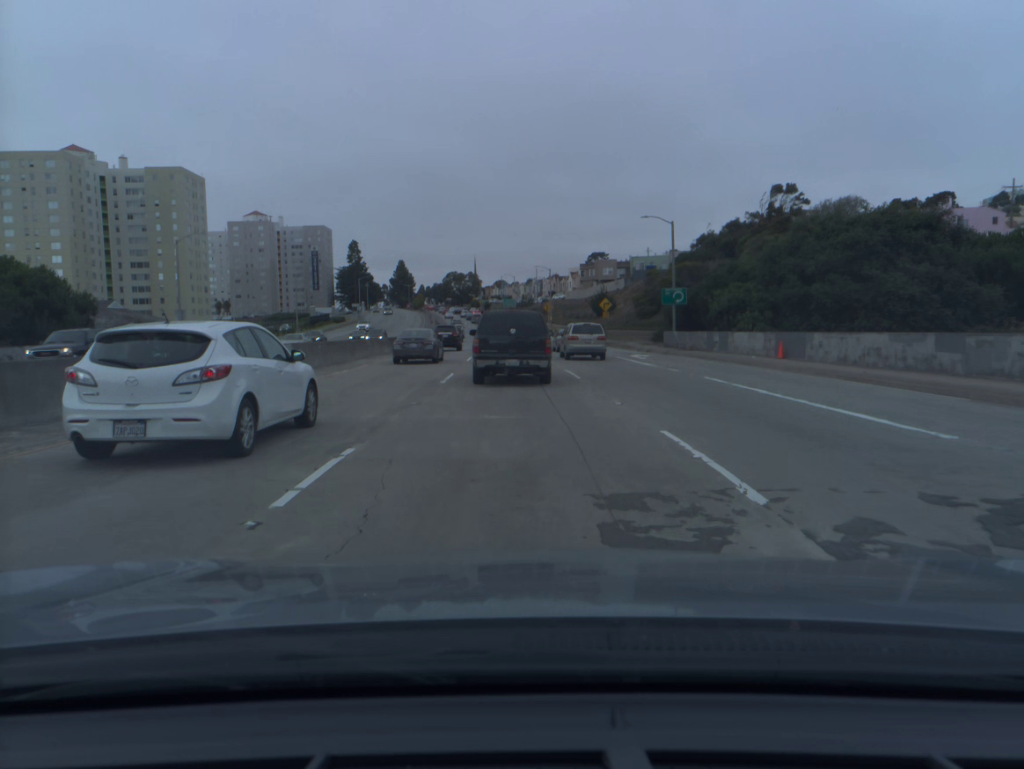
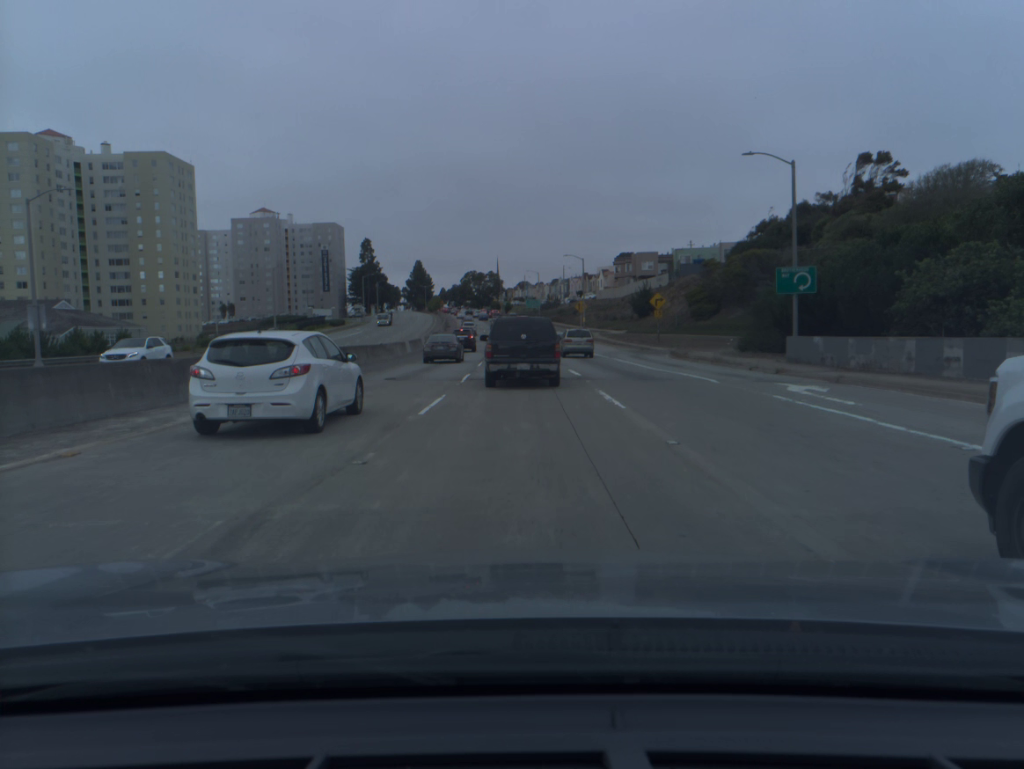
(-0.3, +21.7) m; -1°
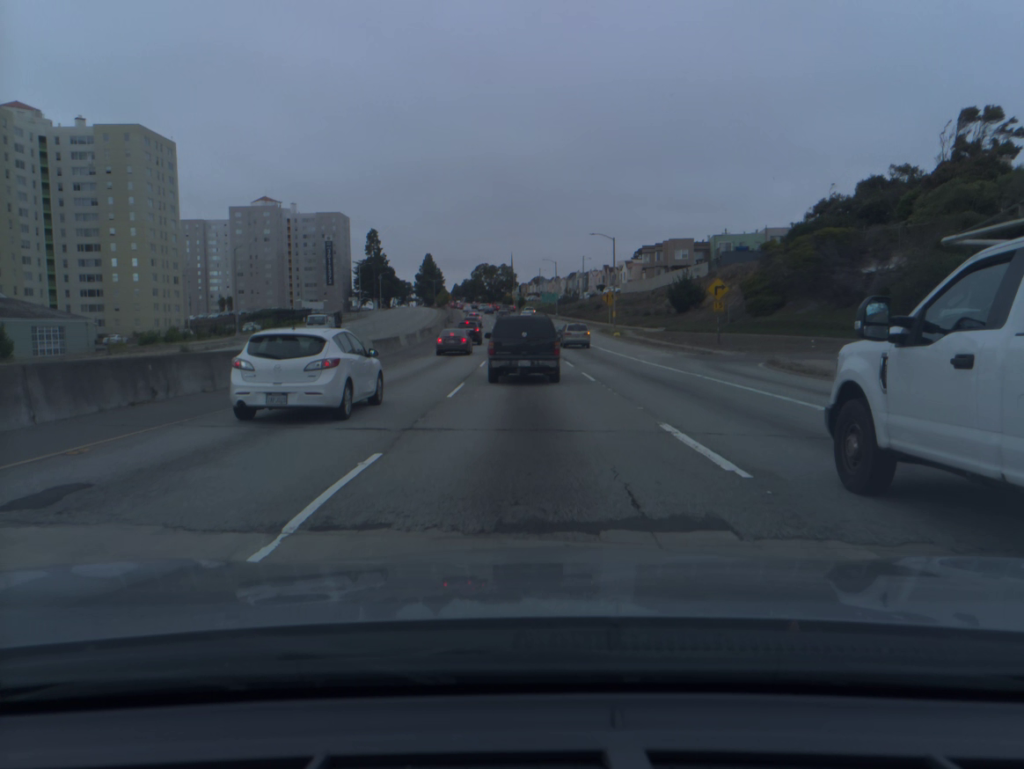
(-0.3, +18.6) m; -1°
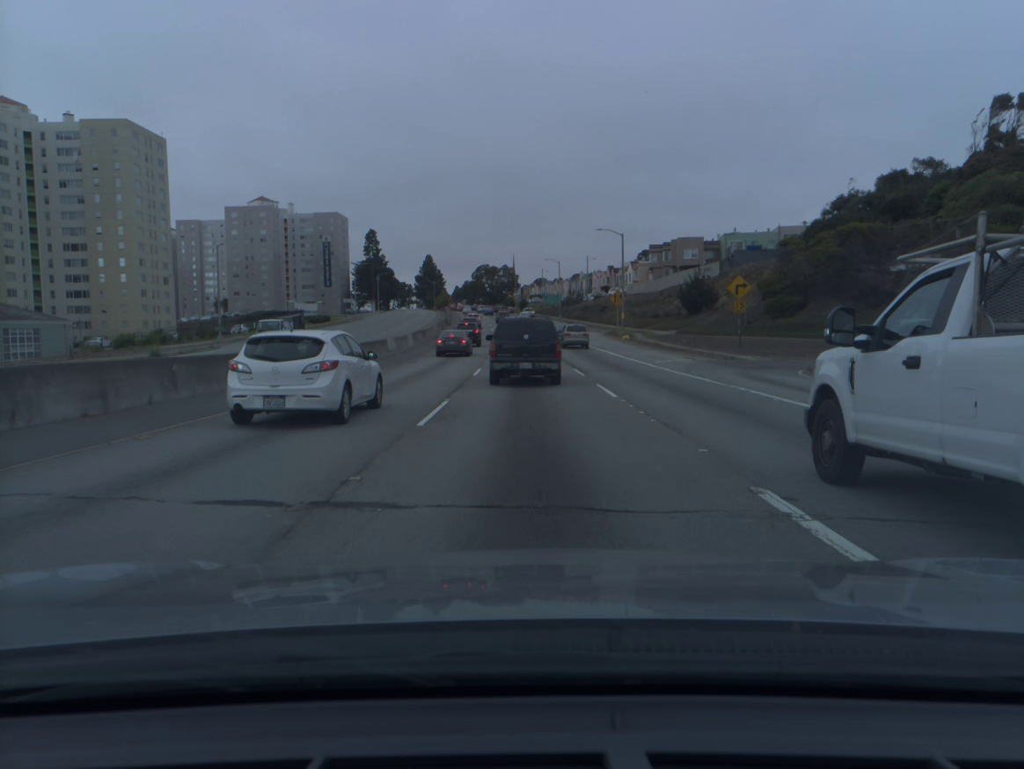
(0.0, +4.8) m; 0°
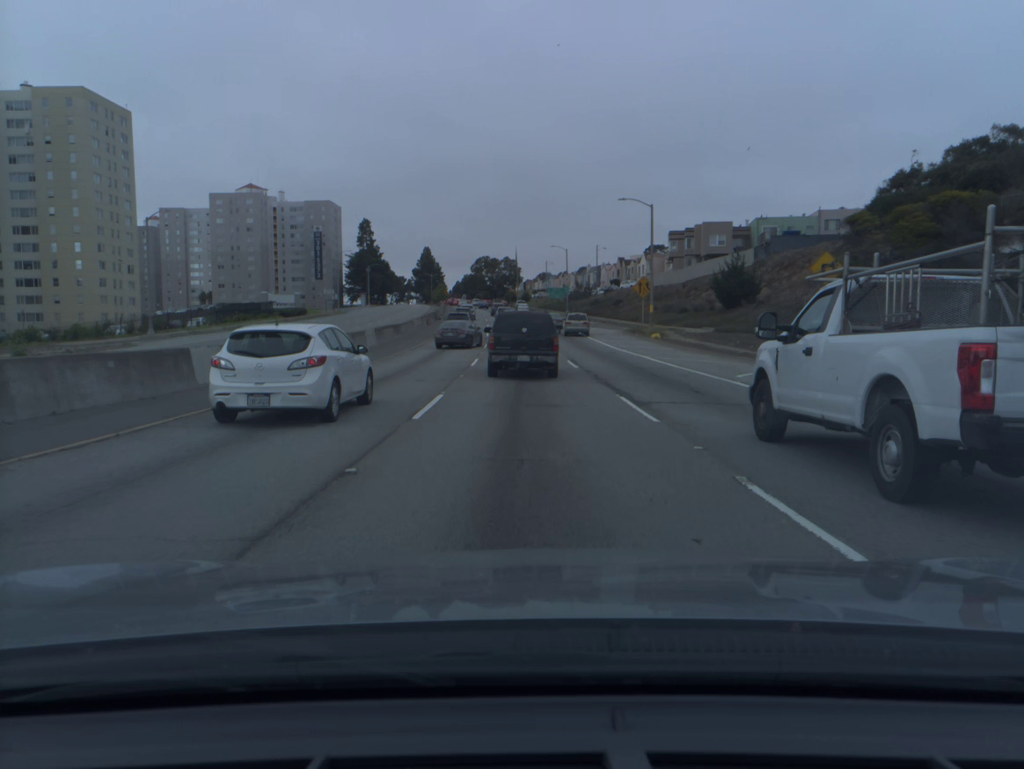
(0.0, +14.5) m; 0°
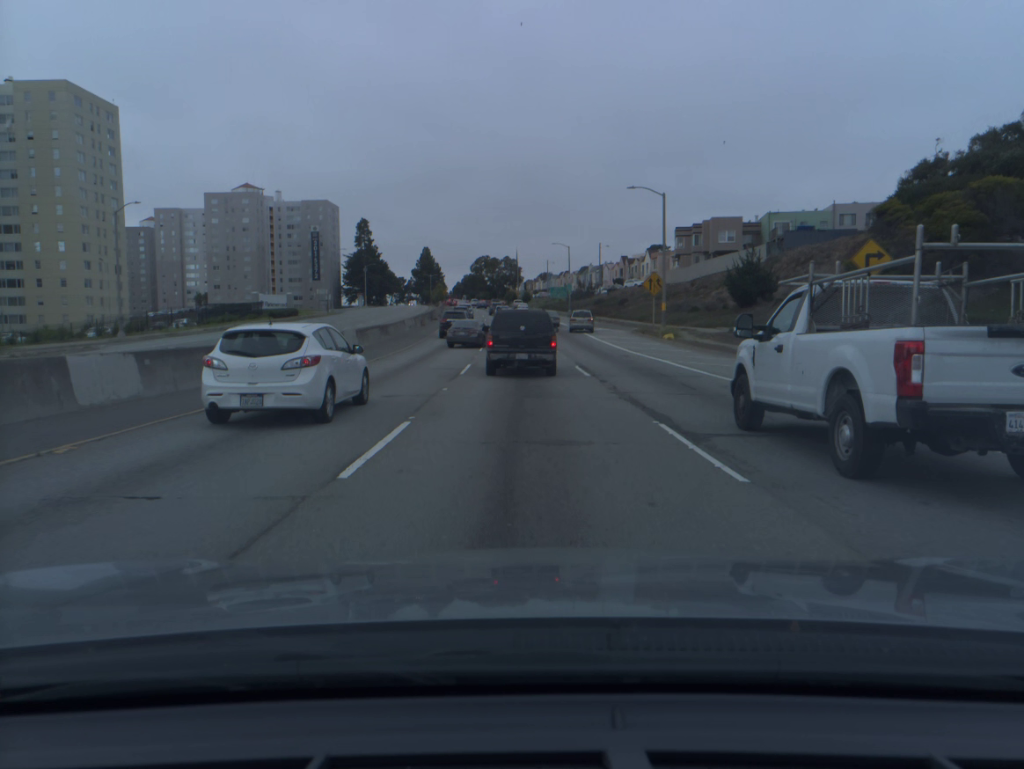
(0.0, +4.8) m; 0°
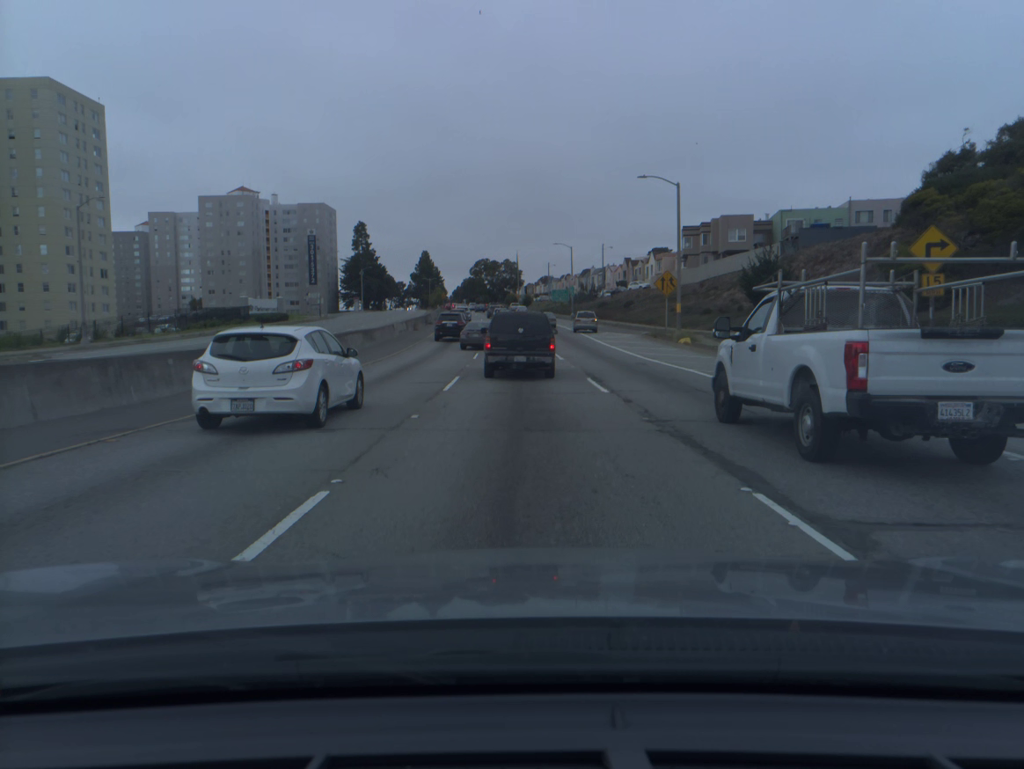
(0.0, +4.8) m; 0°
